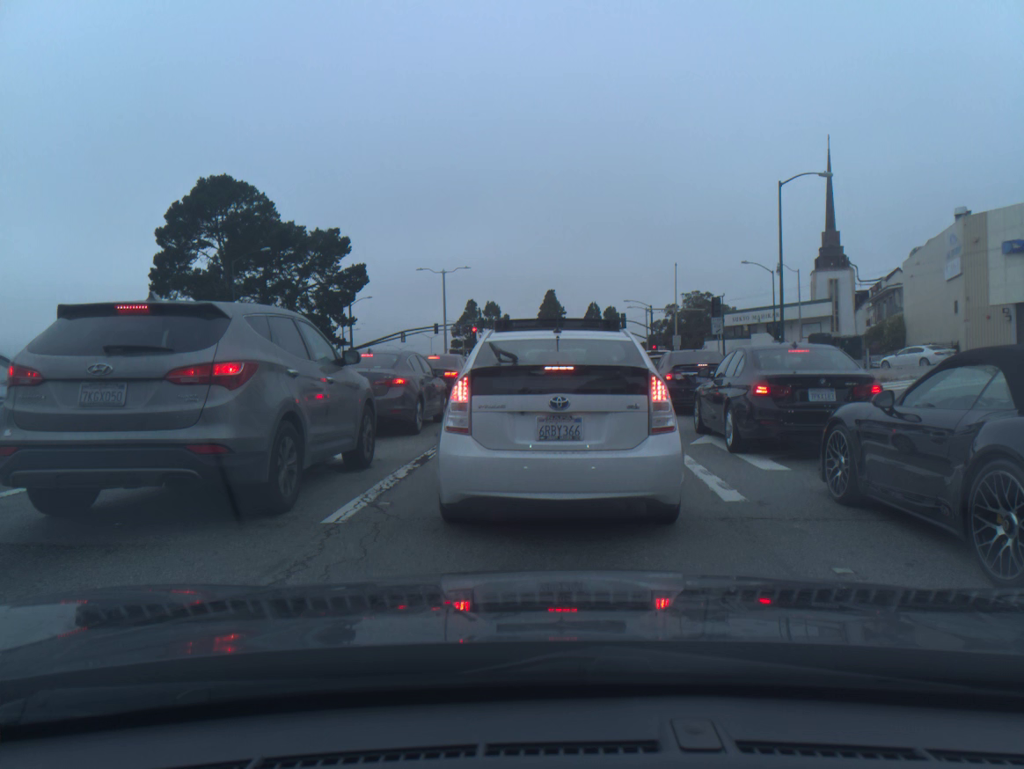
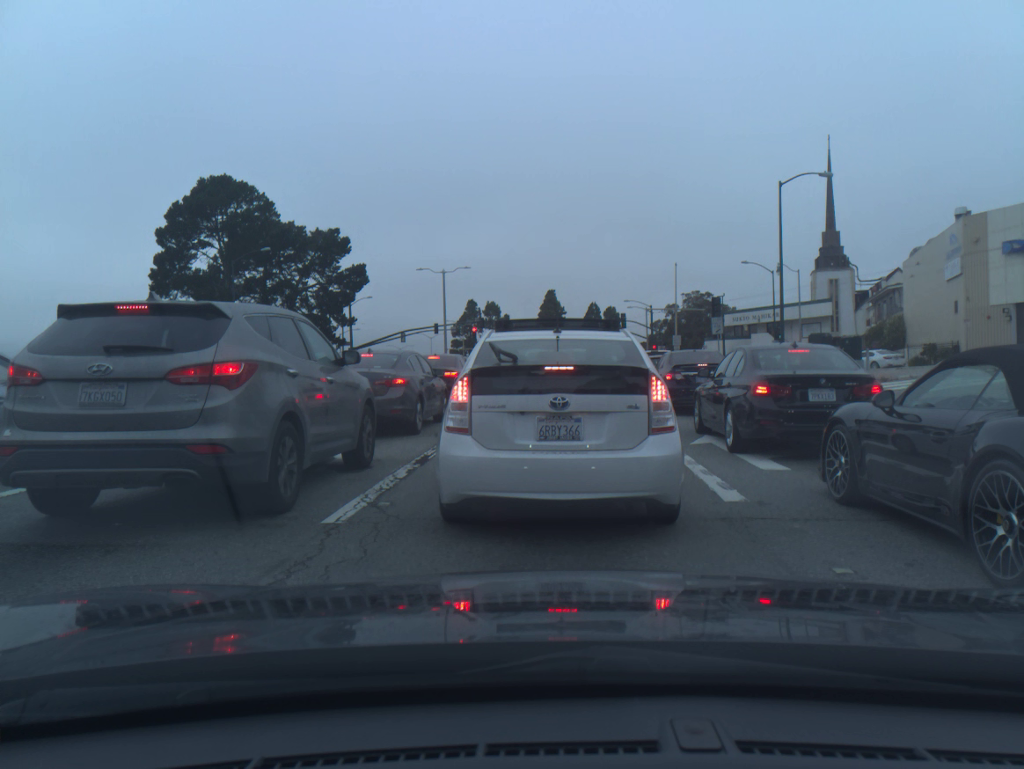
(0.0, 0.0) m; 0°
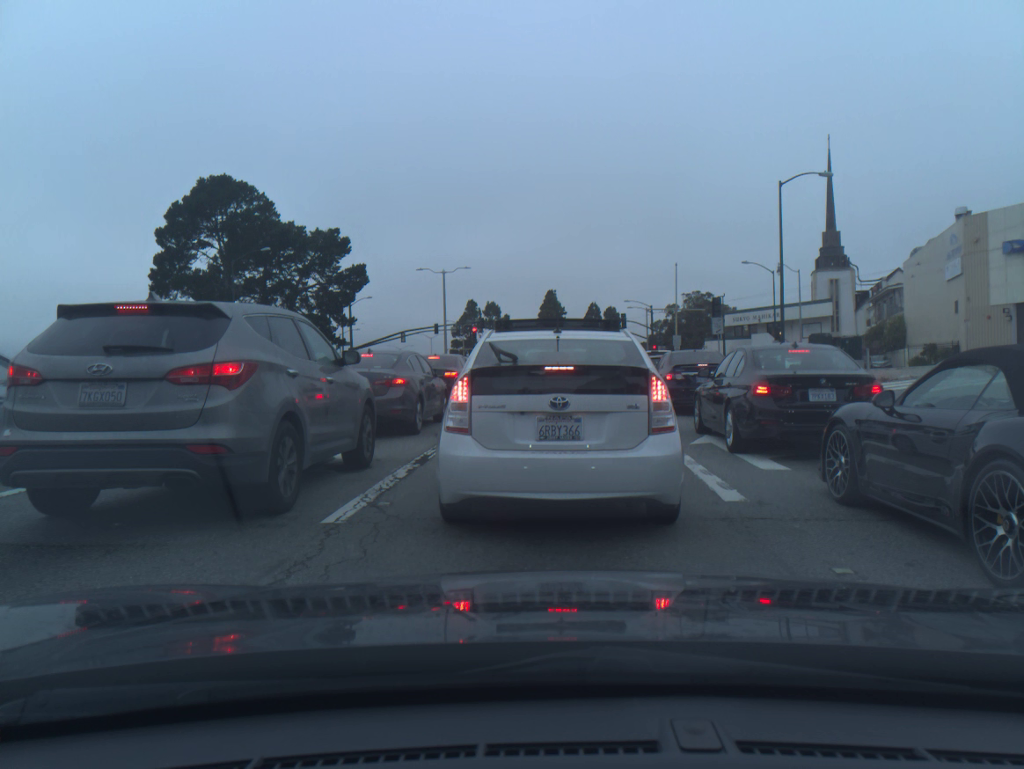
(0.0, 0.0) m; 0°
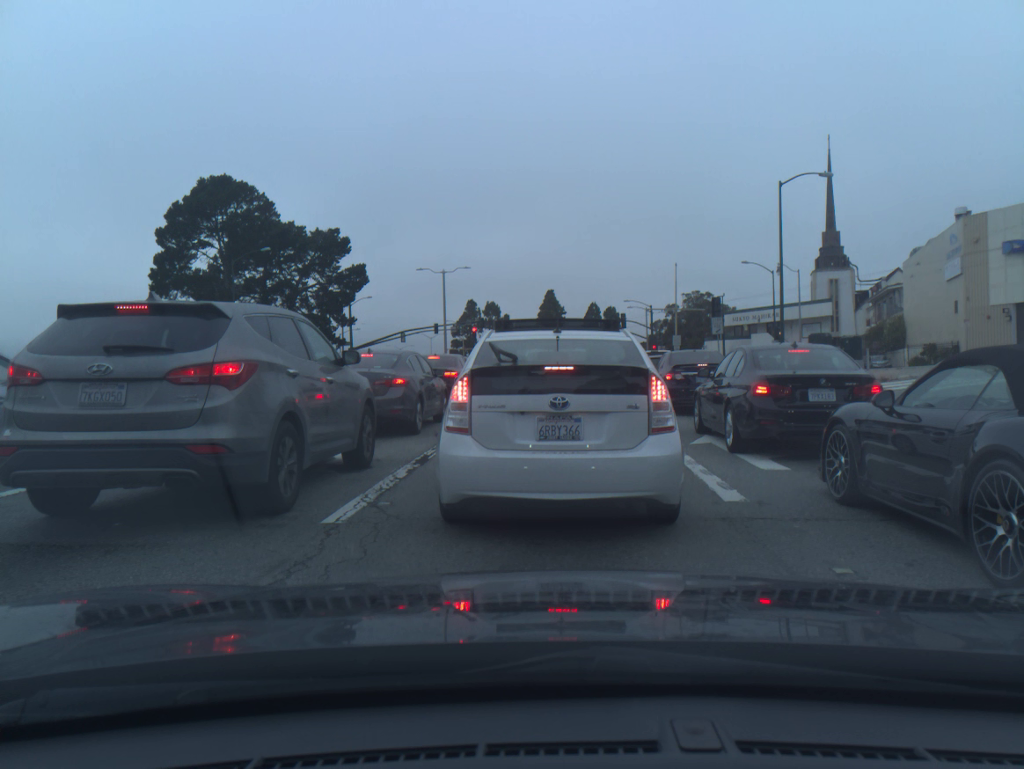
(0.0, -0.1) m; 0°
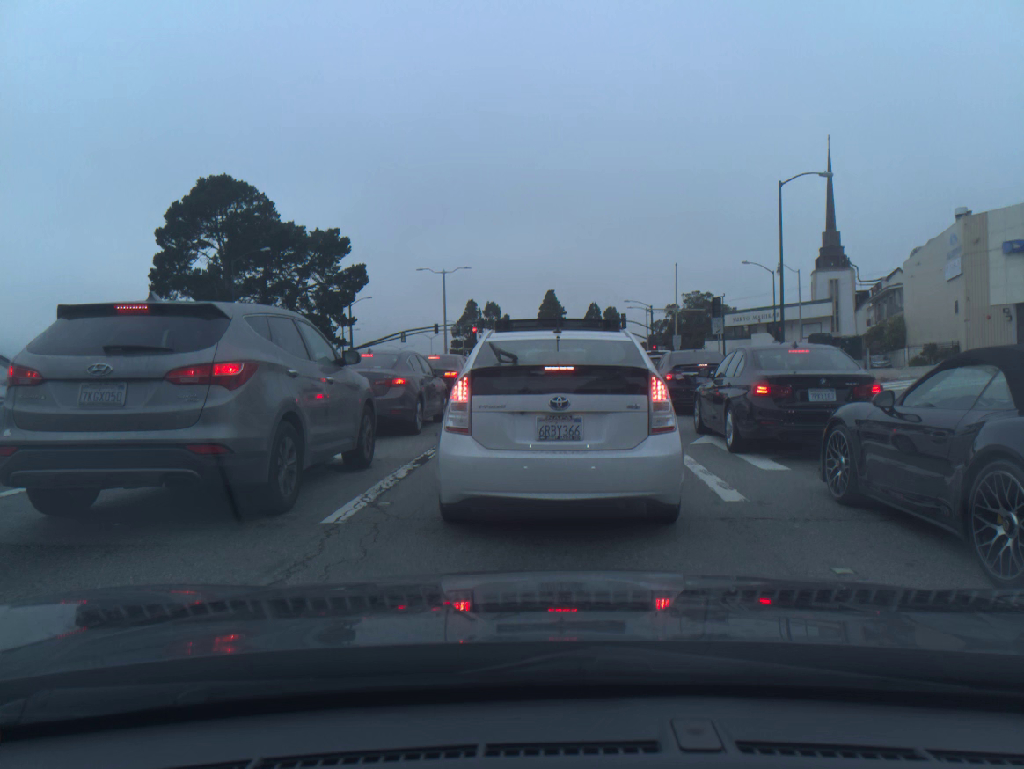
(0.0, 0.0) m; 0°
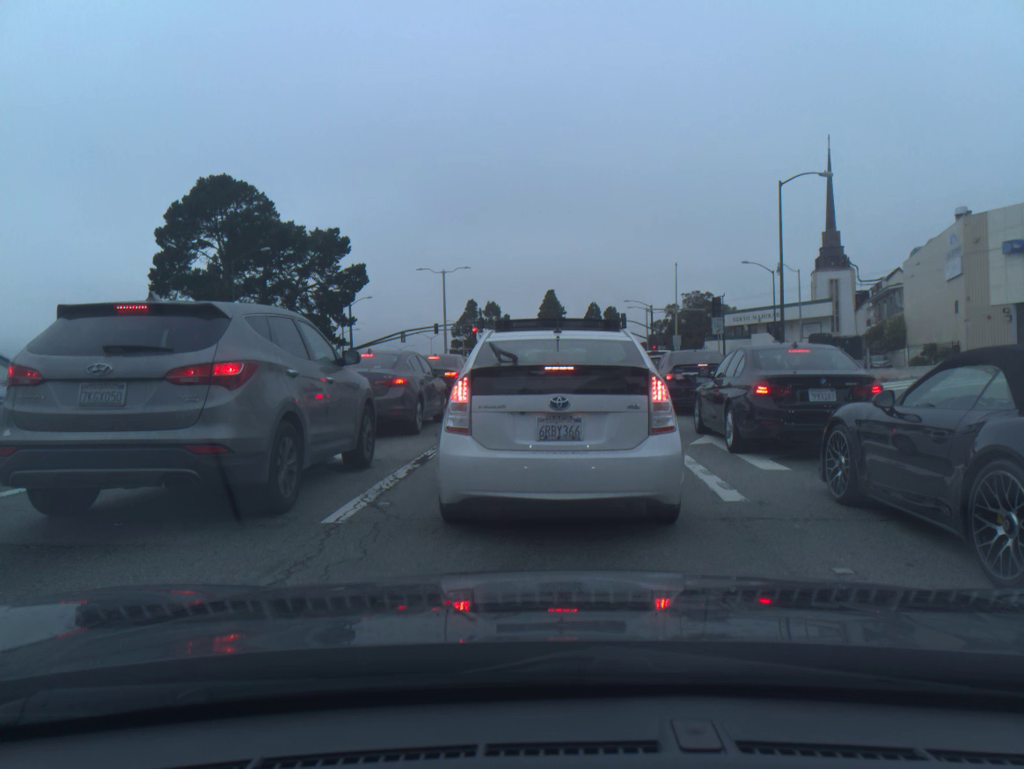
(0.0, +0.2) m; 0°
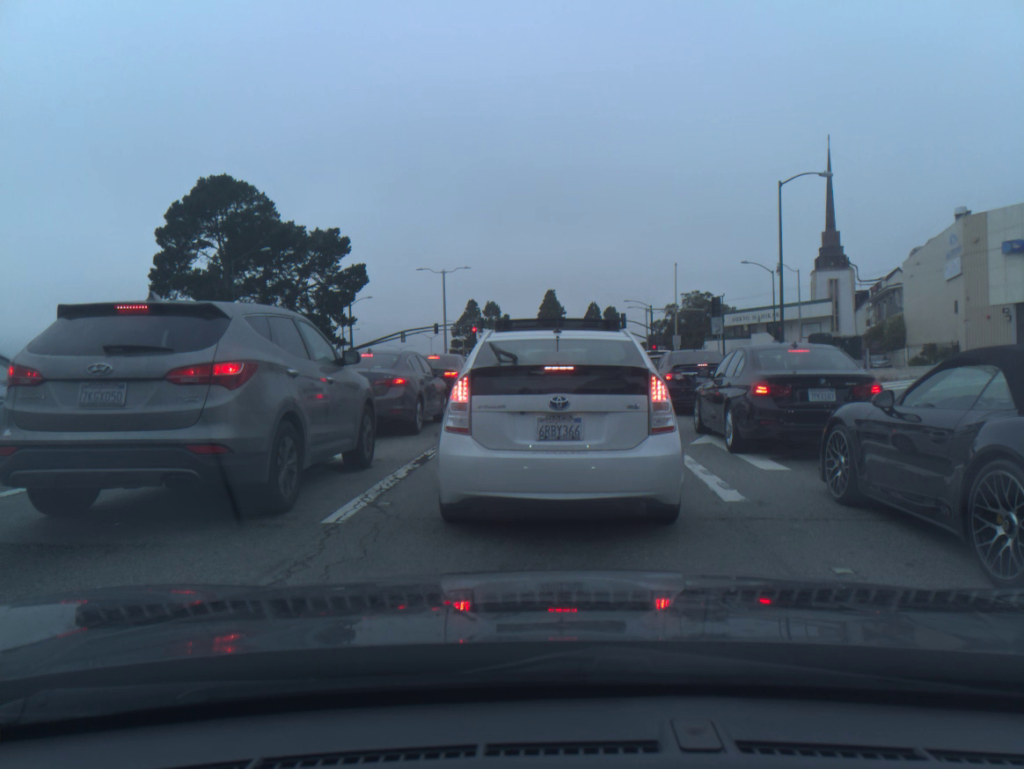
(0.0, +0.1) m; 0°
